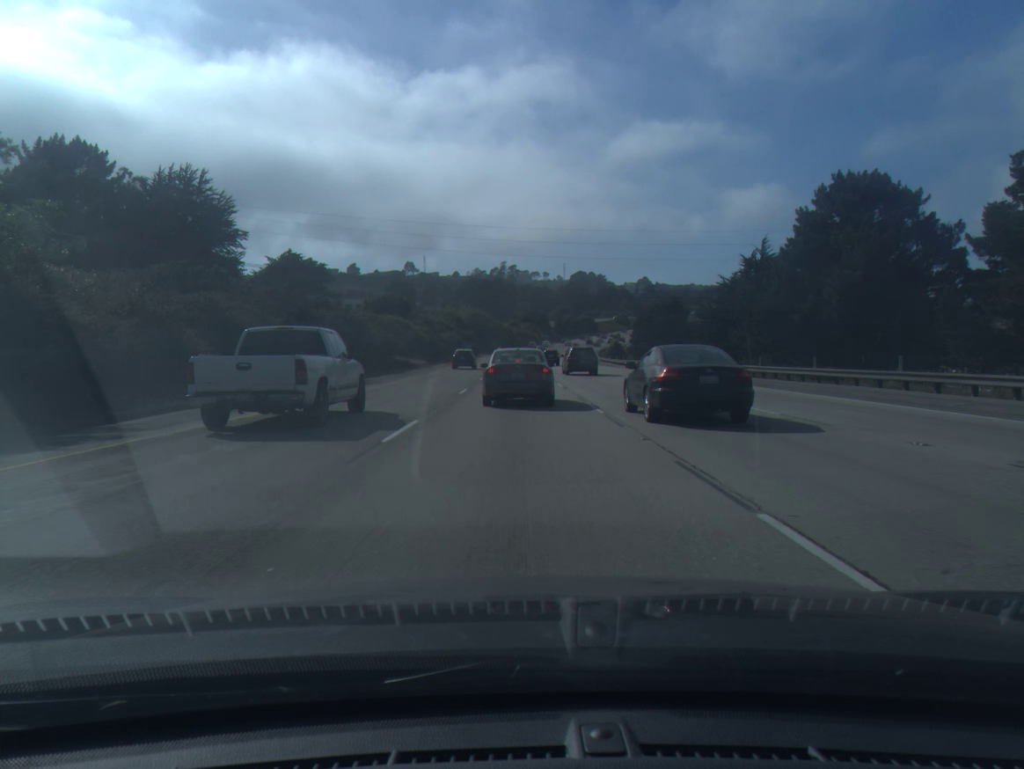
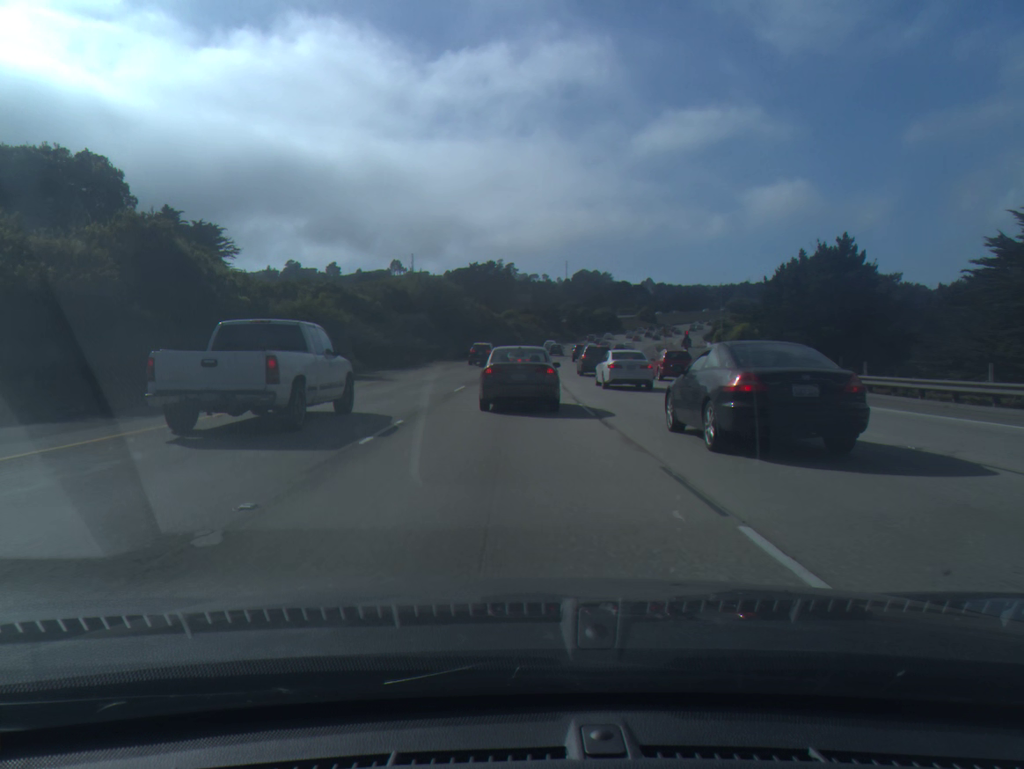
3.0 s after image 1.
(0.0, +73.4) m; 0°
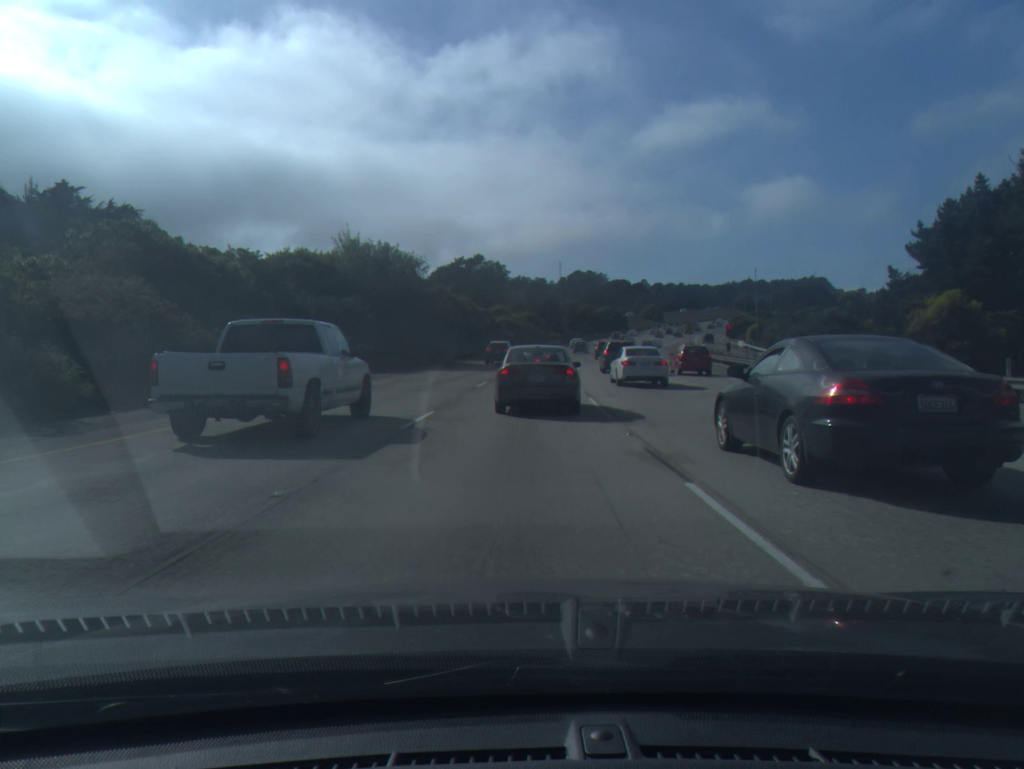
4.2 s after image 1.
(0.0, +27.4) m; 0°
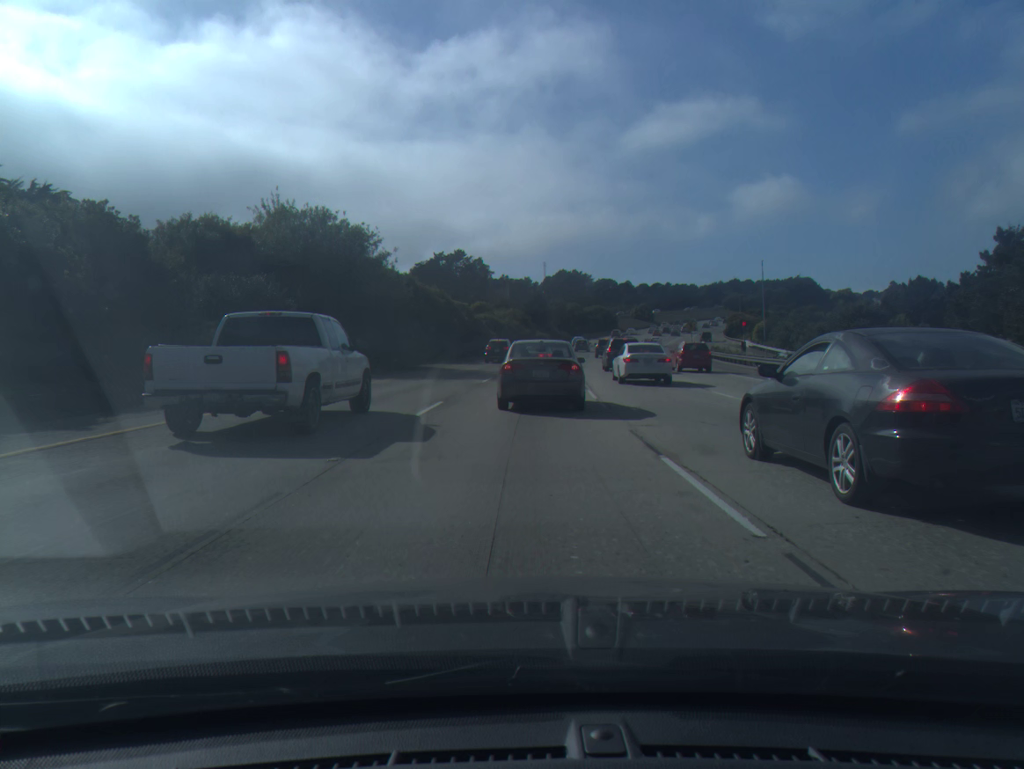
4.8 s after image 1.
(+0.1, +13.1) m; +1°
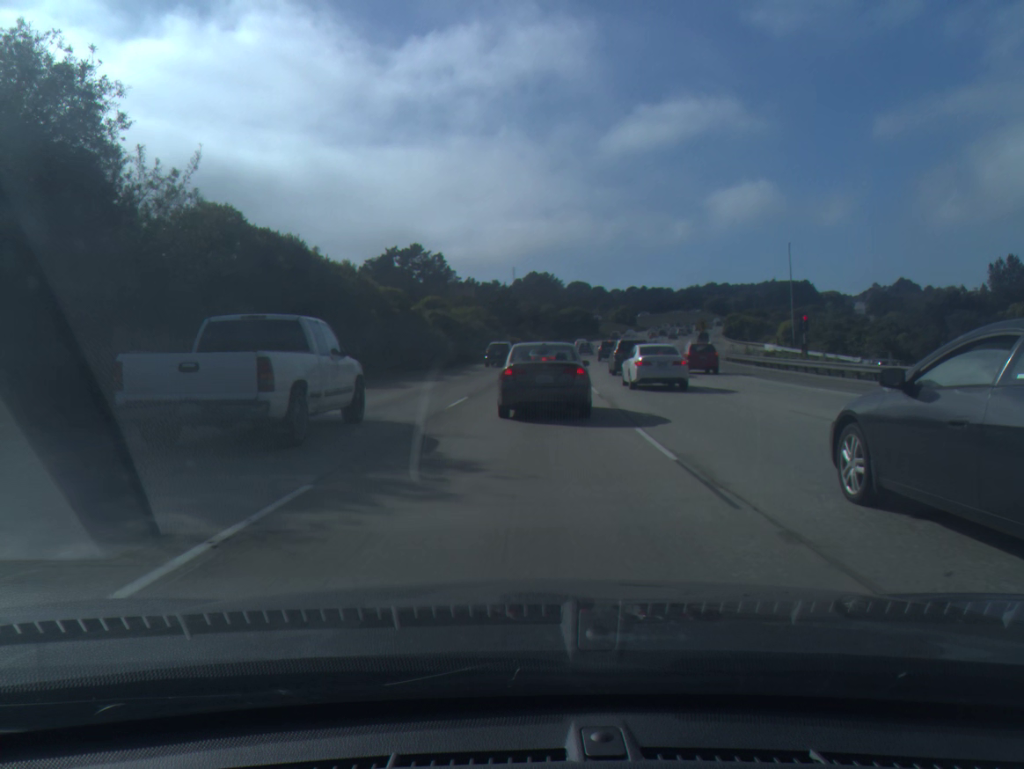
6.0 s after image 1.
(+0.5, +25.2) m; +2°
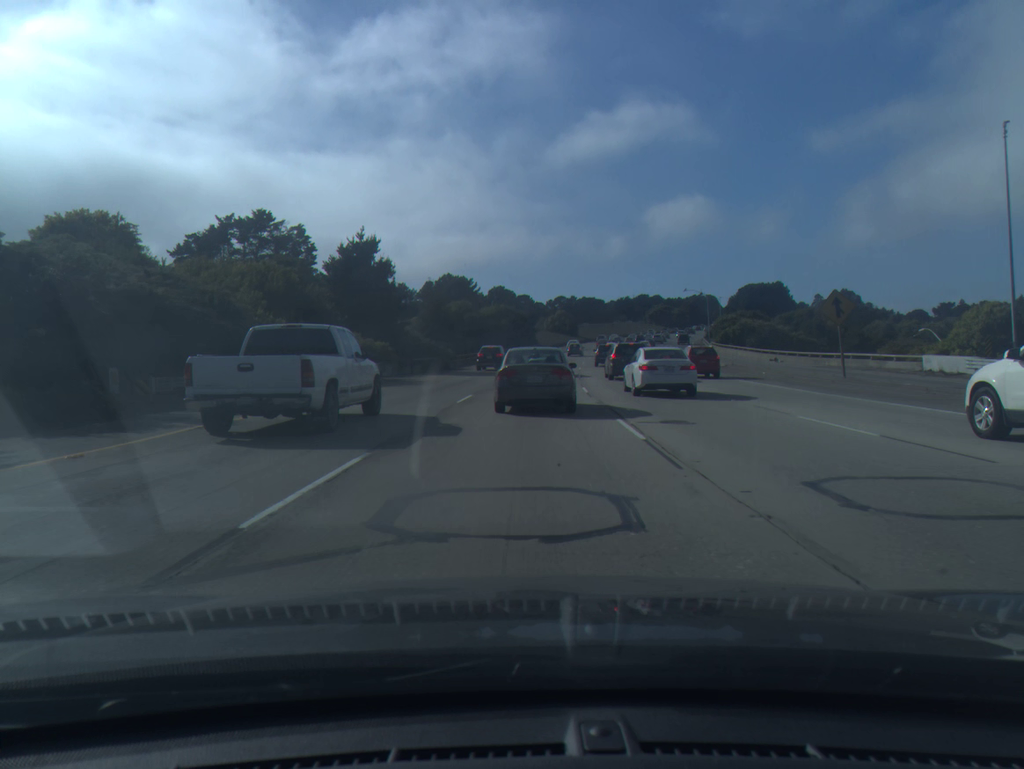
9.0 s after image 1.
(+2.9, +56.0) m; +6°
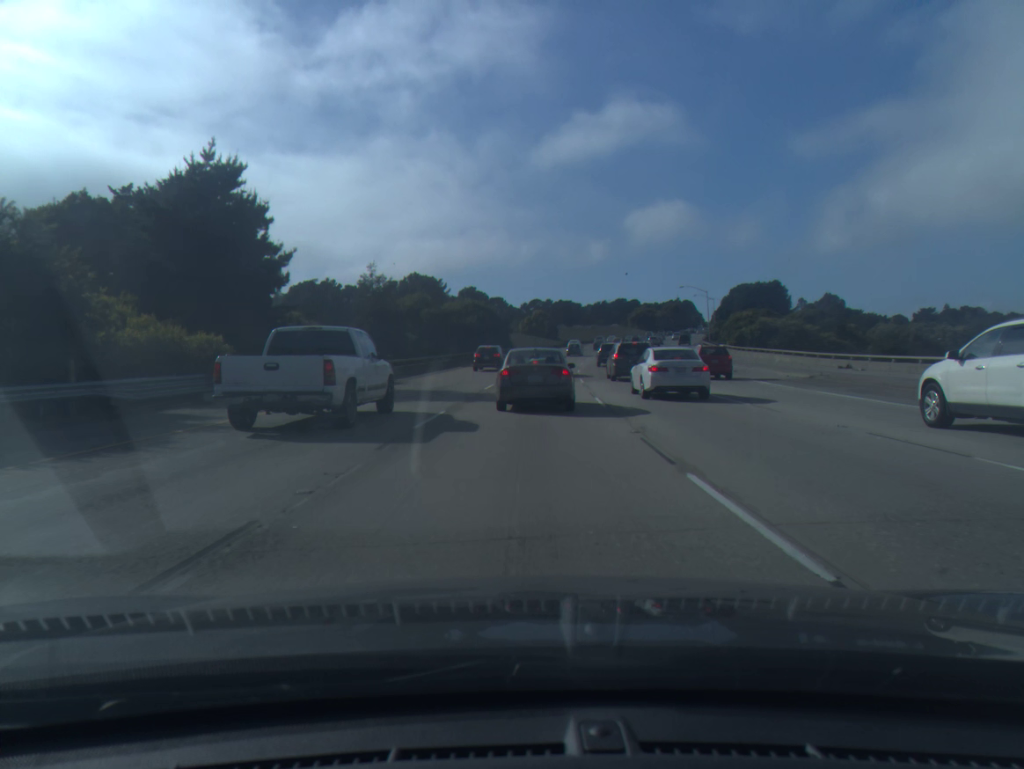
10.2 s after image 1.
(+0.4, +21.7) m; +2°
